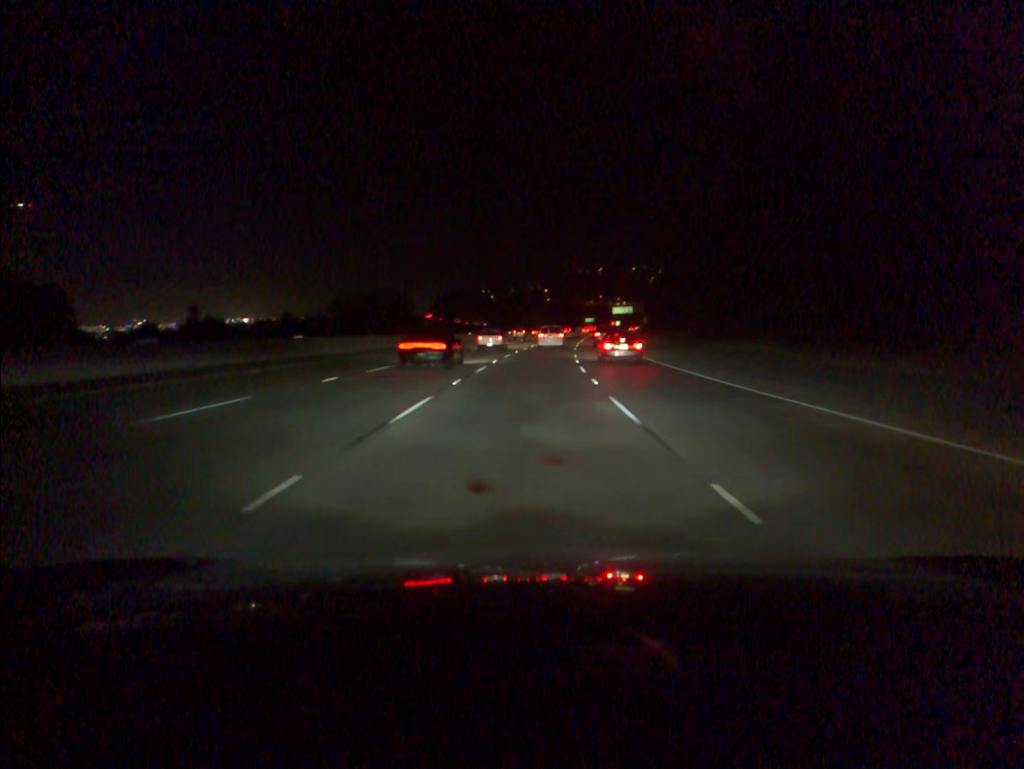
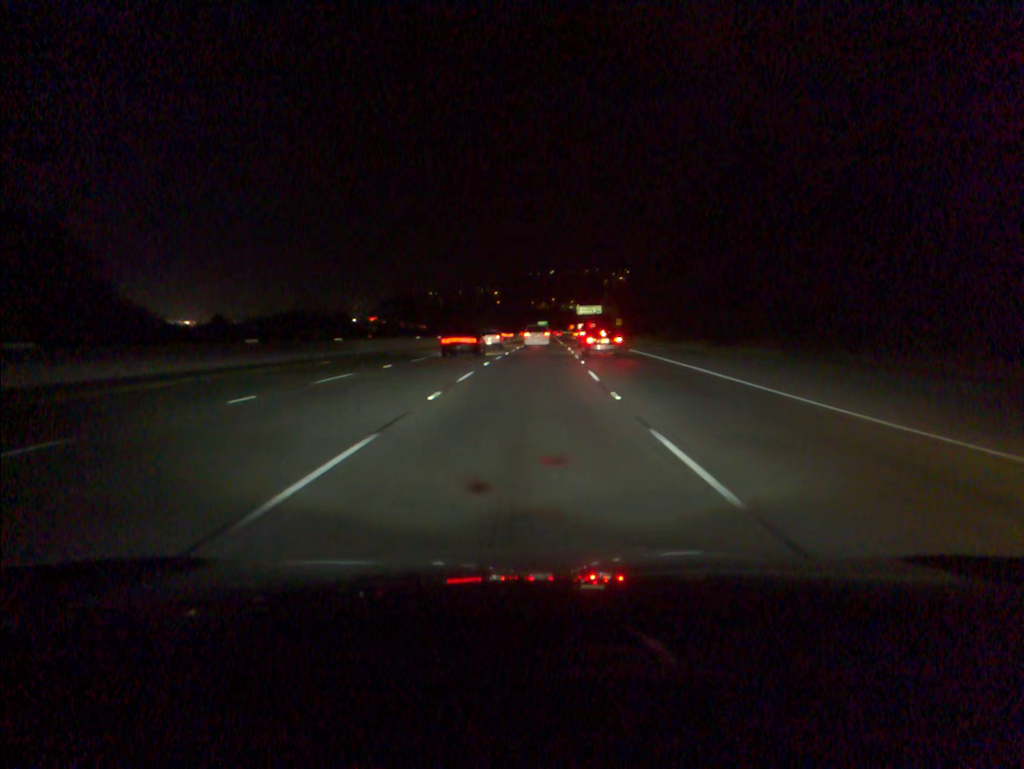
(+1.4, +49.6) m; +4°
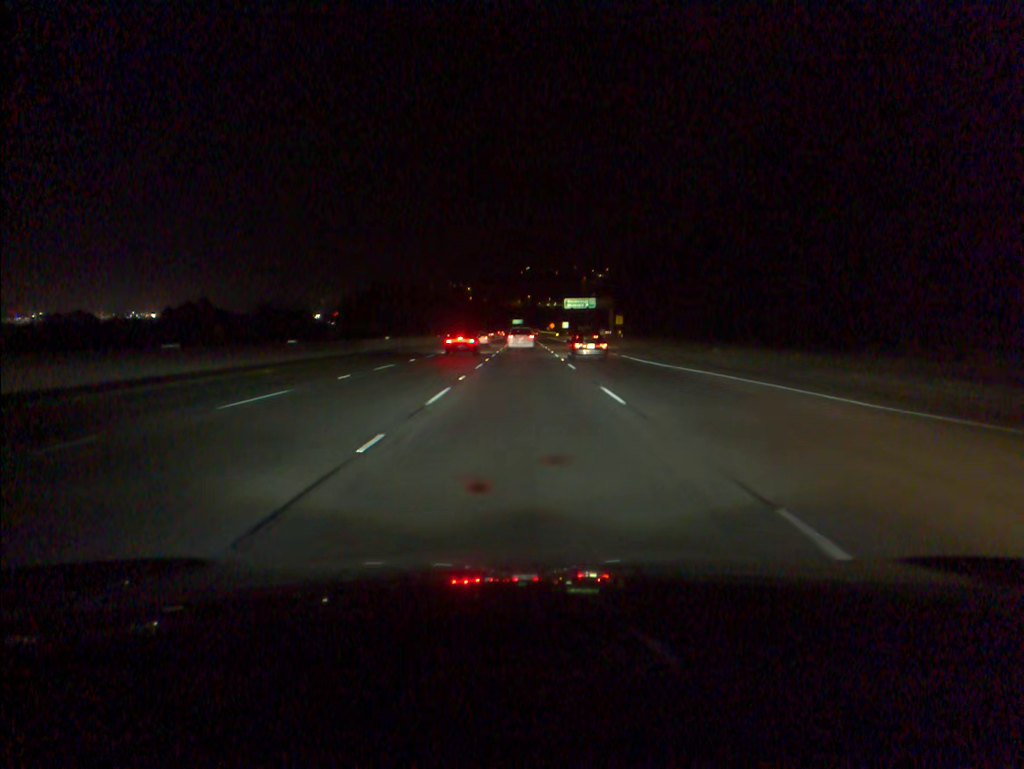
(+1.0, +49.6) m; +2°
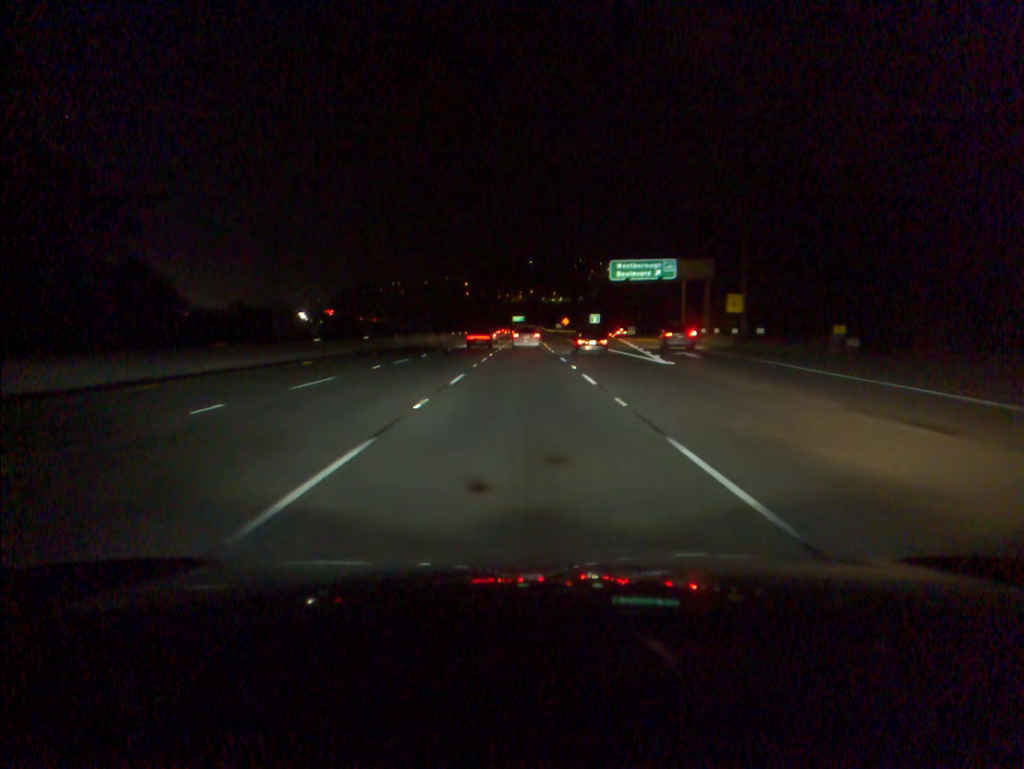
(0.0, +82.7) m; 0°
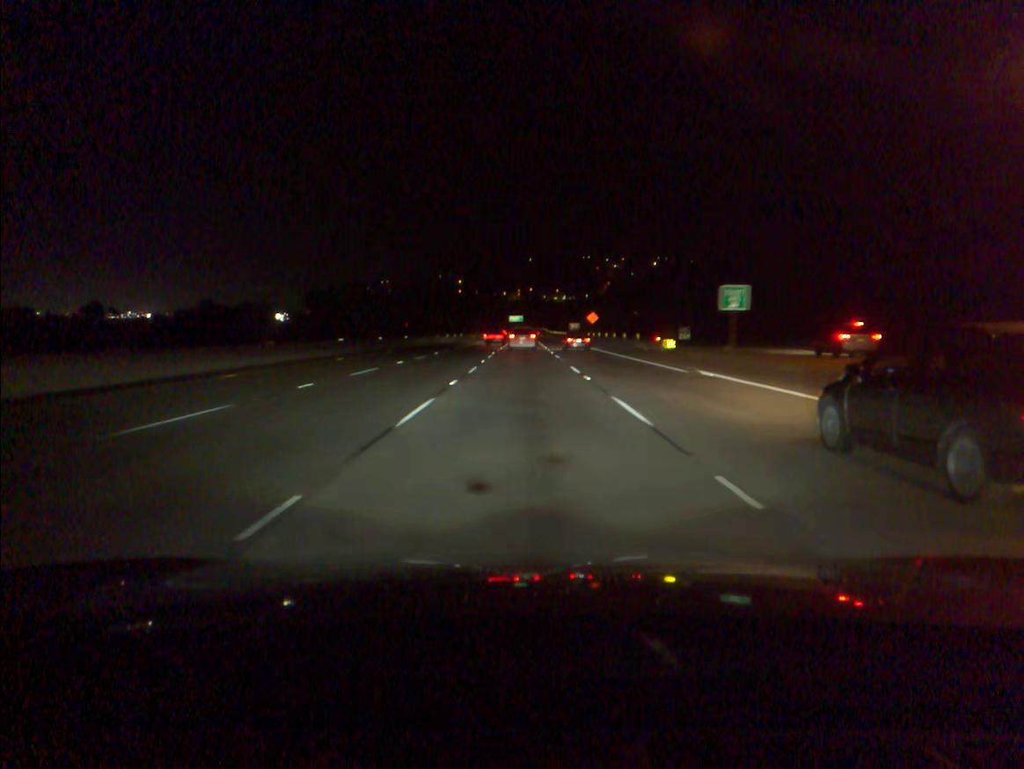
(0.0, +81.6) m; 0°
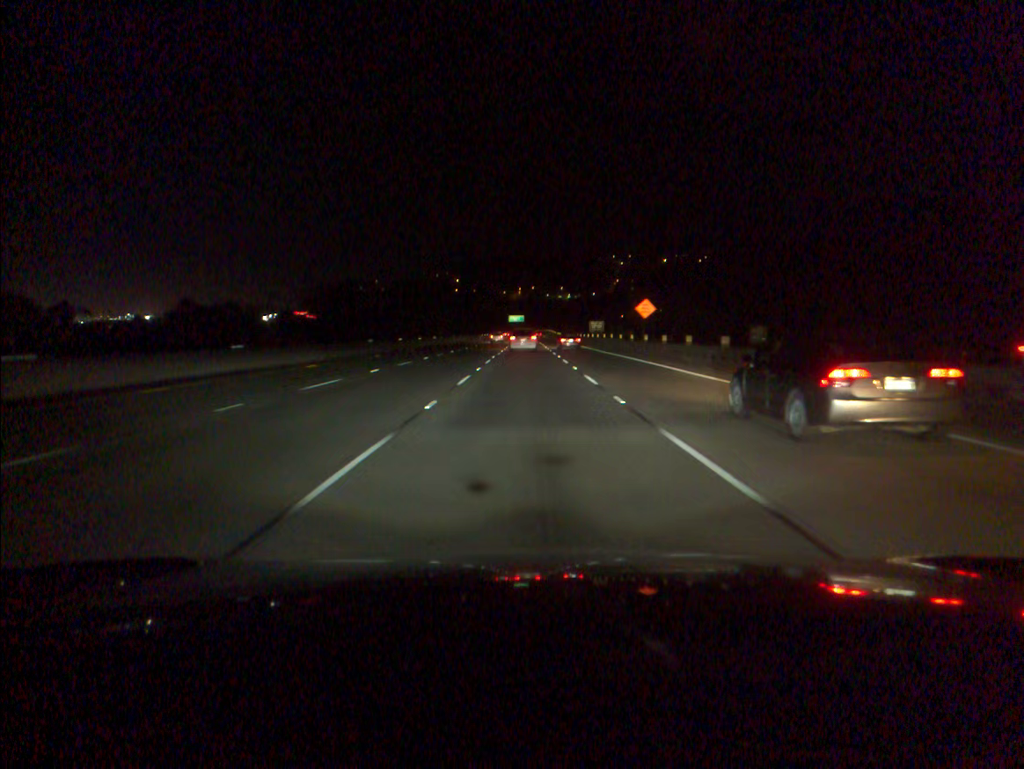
(-0.1, +49.0) m; 0°
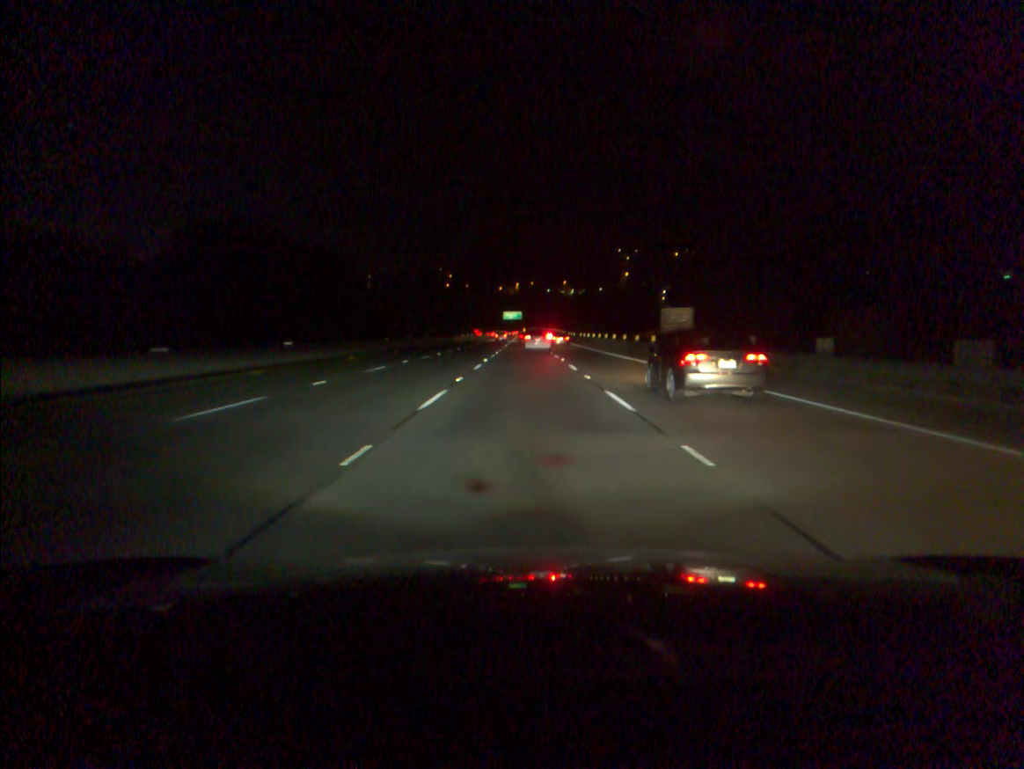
(+0.1, +65.5) m; 0°
